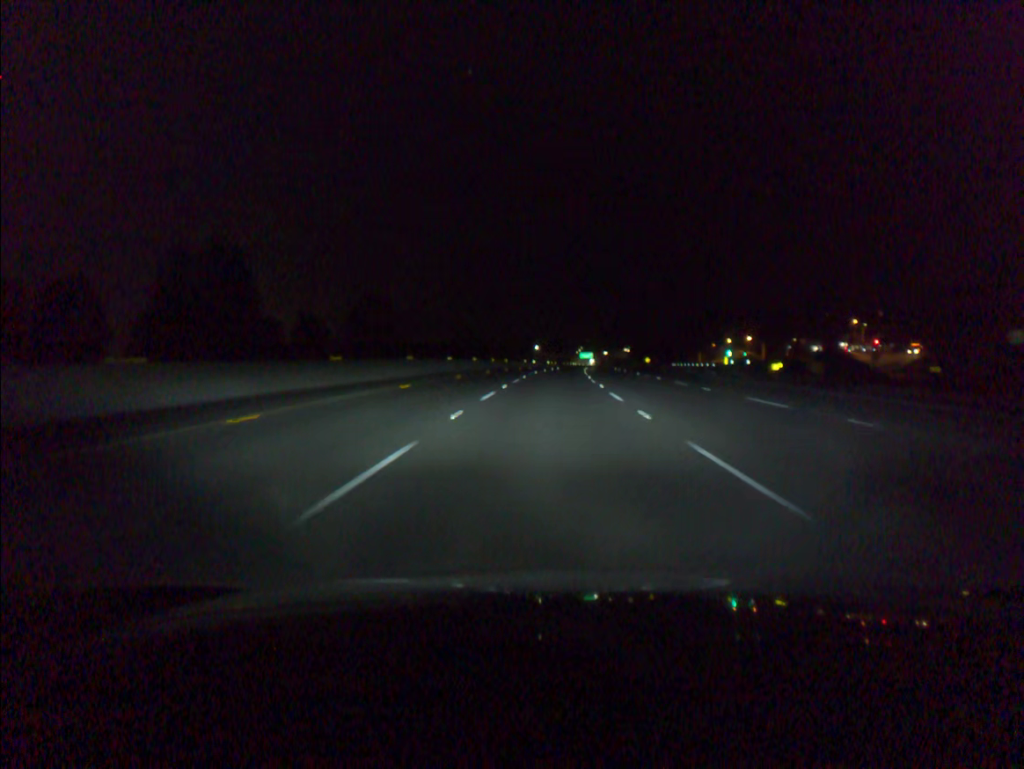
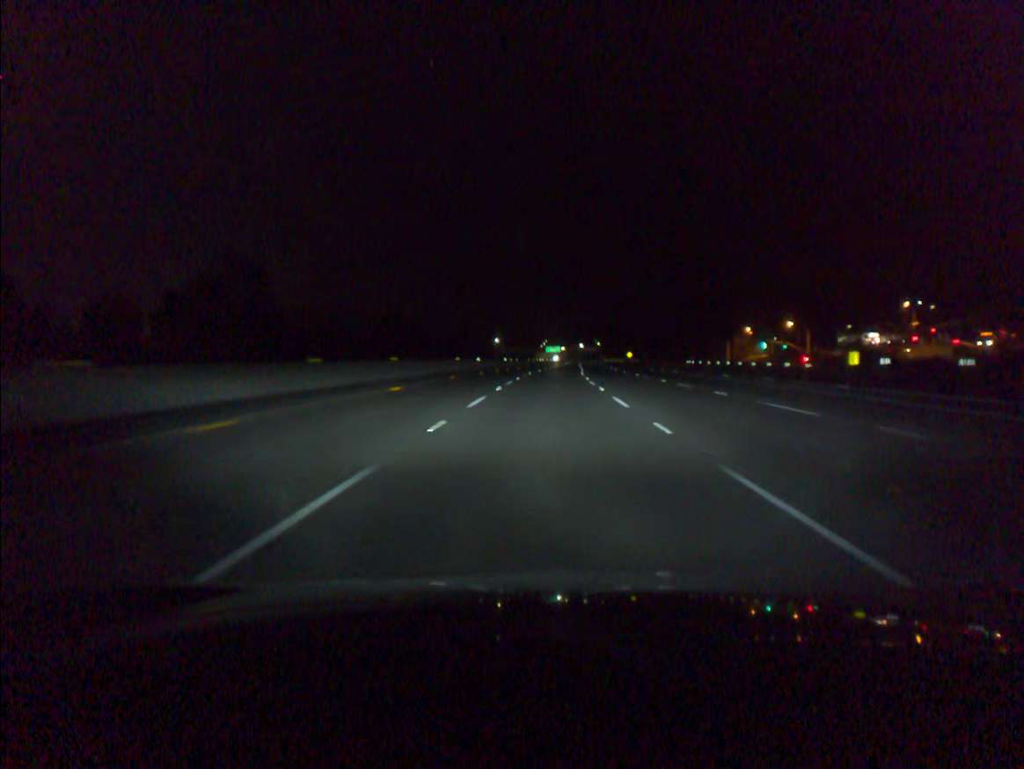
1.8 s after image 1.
(+1.4, +59.4) m; +3°
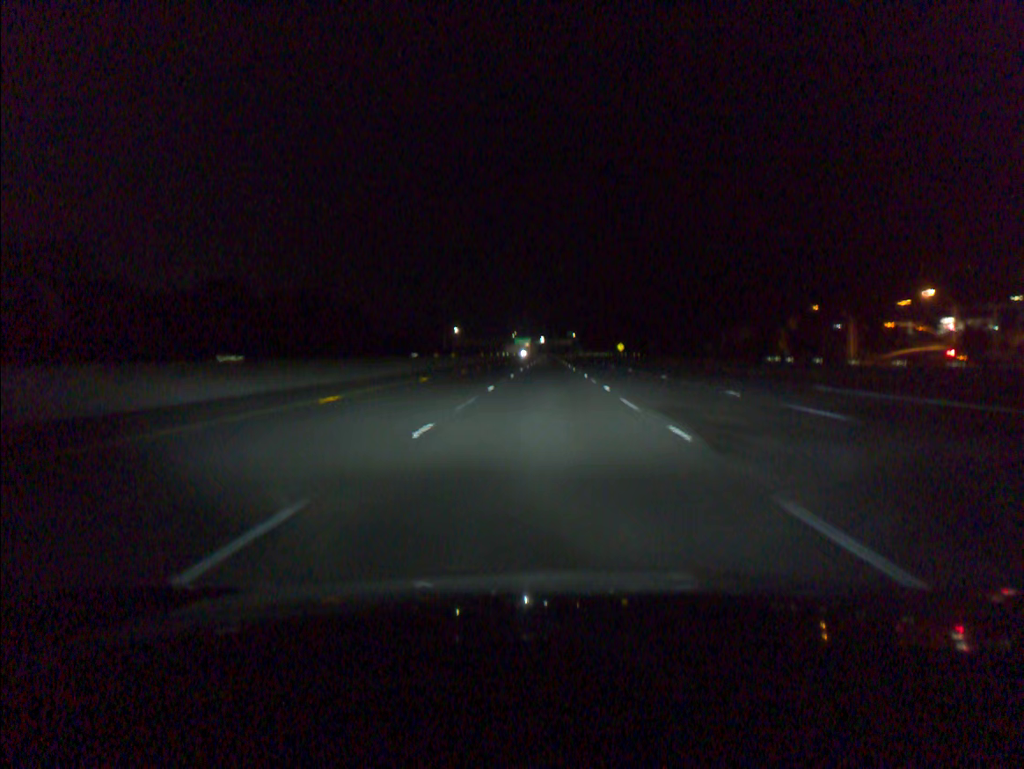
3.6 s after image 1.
(+1.1, +59.4) m; +2°
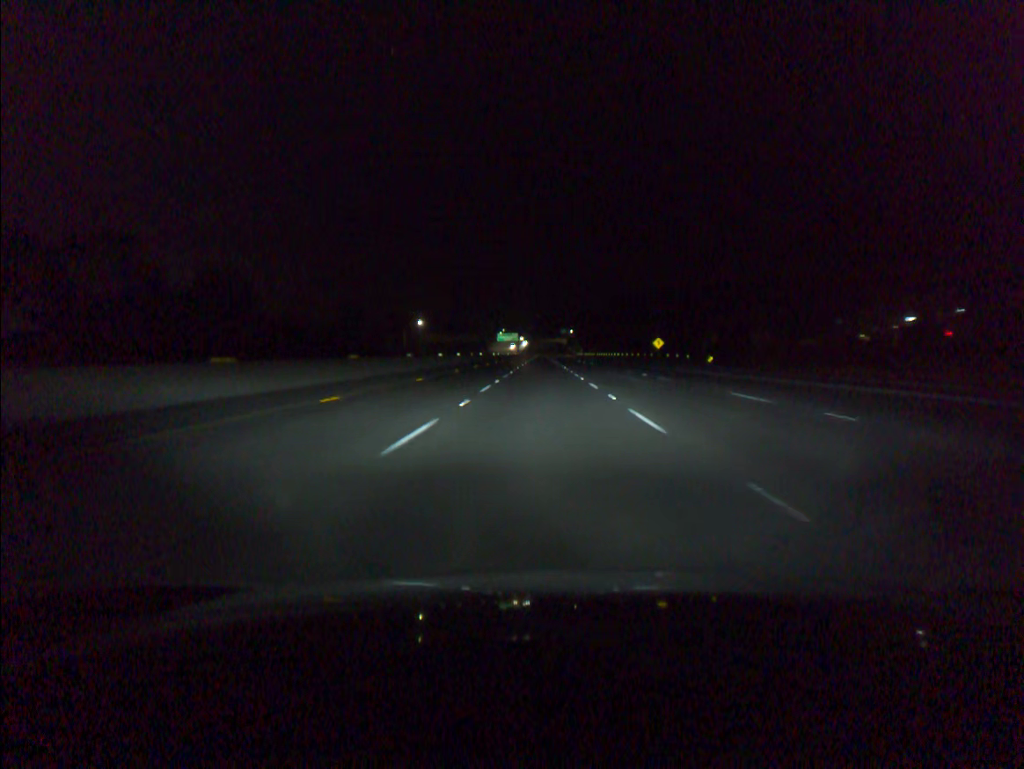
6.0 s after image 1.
(+0.7, +79.1) m; +1°
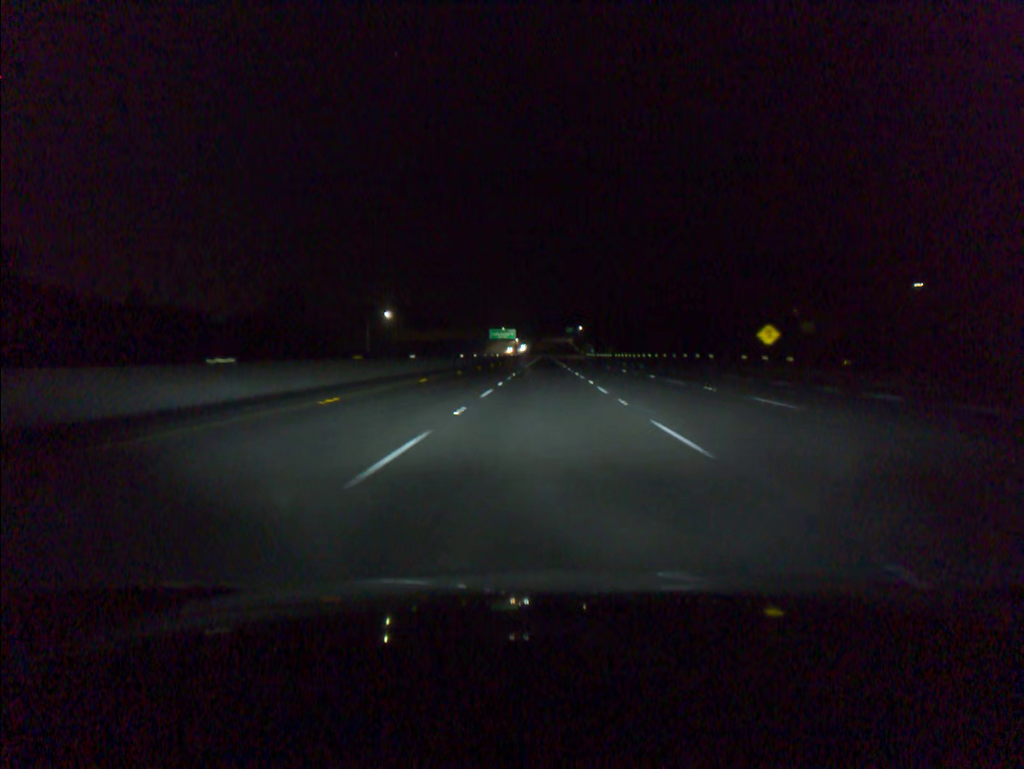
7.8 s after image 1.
(-0.1, +59.0) m; 0°
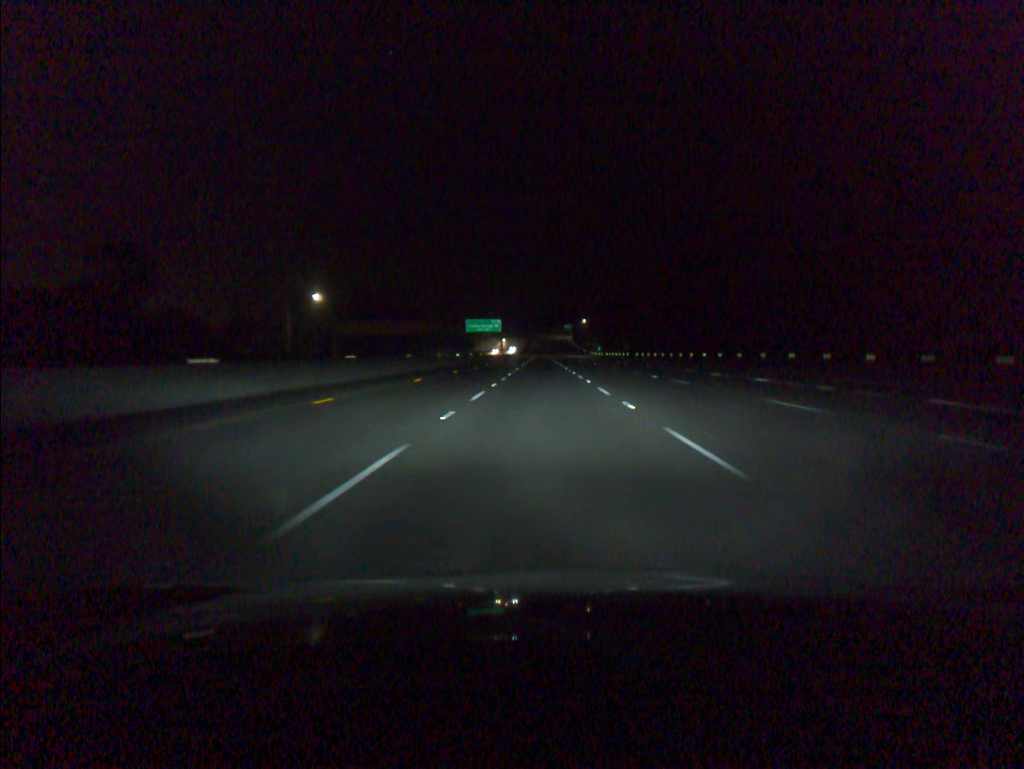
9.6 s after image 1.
(+0.2, +58.9) m; 0°
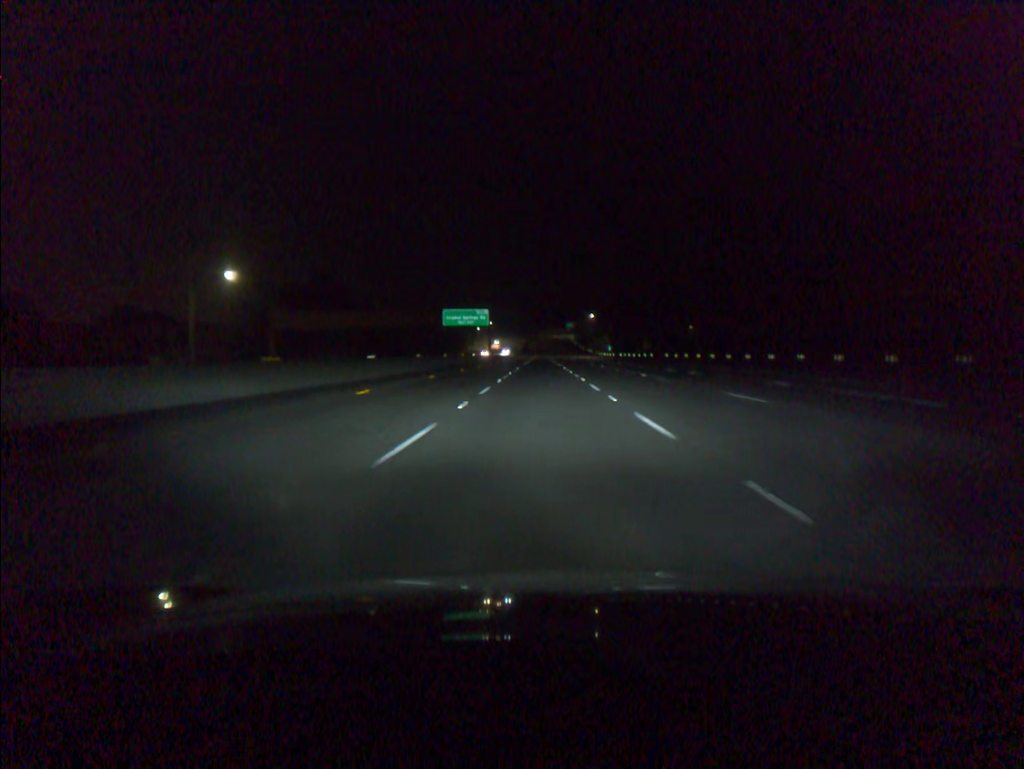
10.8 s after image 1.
(0.0, +39.3) m; 0°
